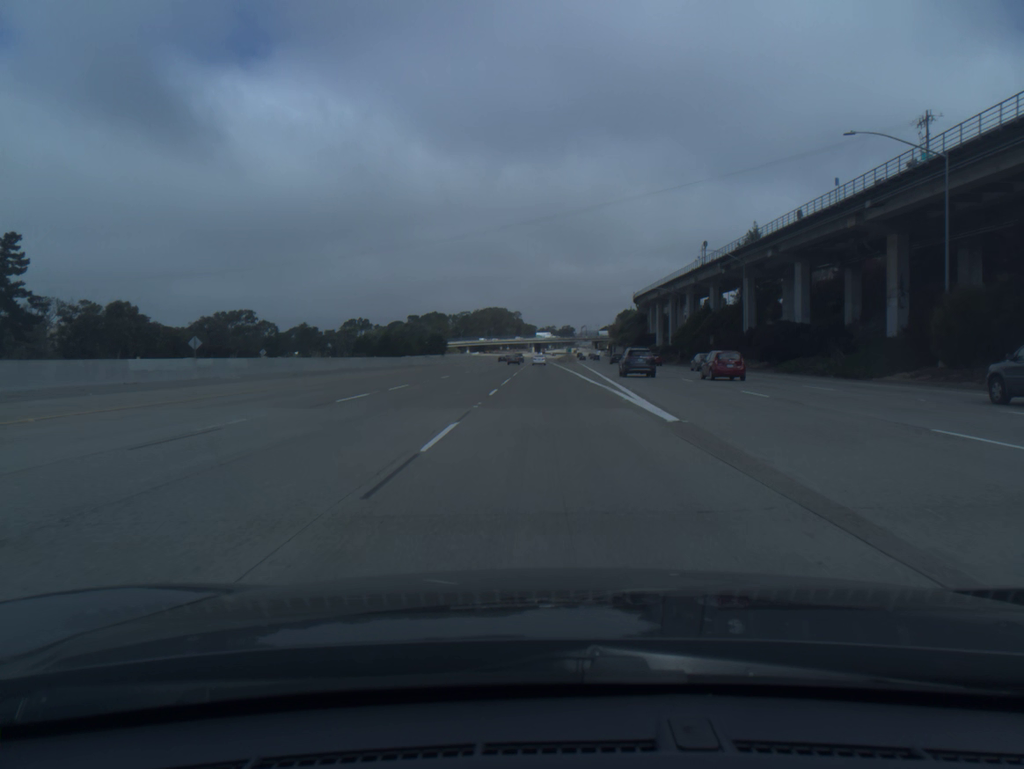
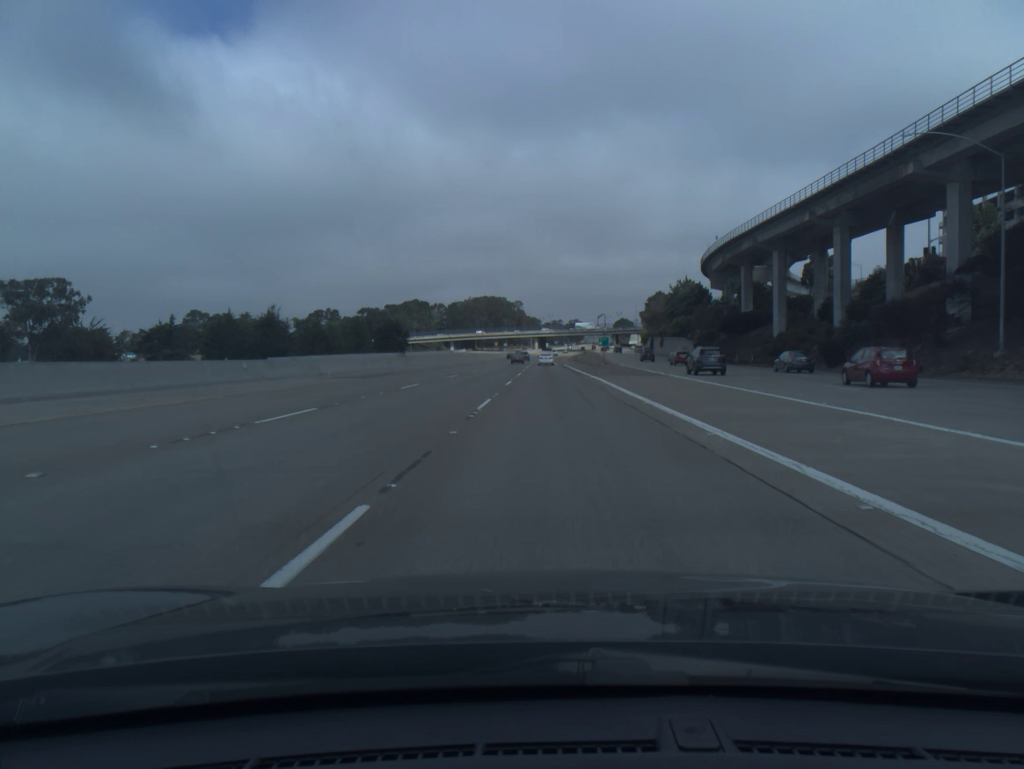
(-0.4, +96.3) m; 0°
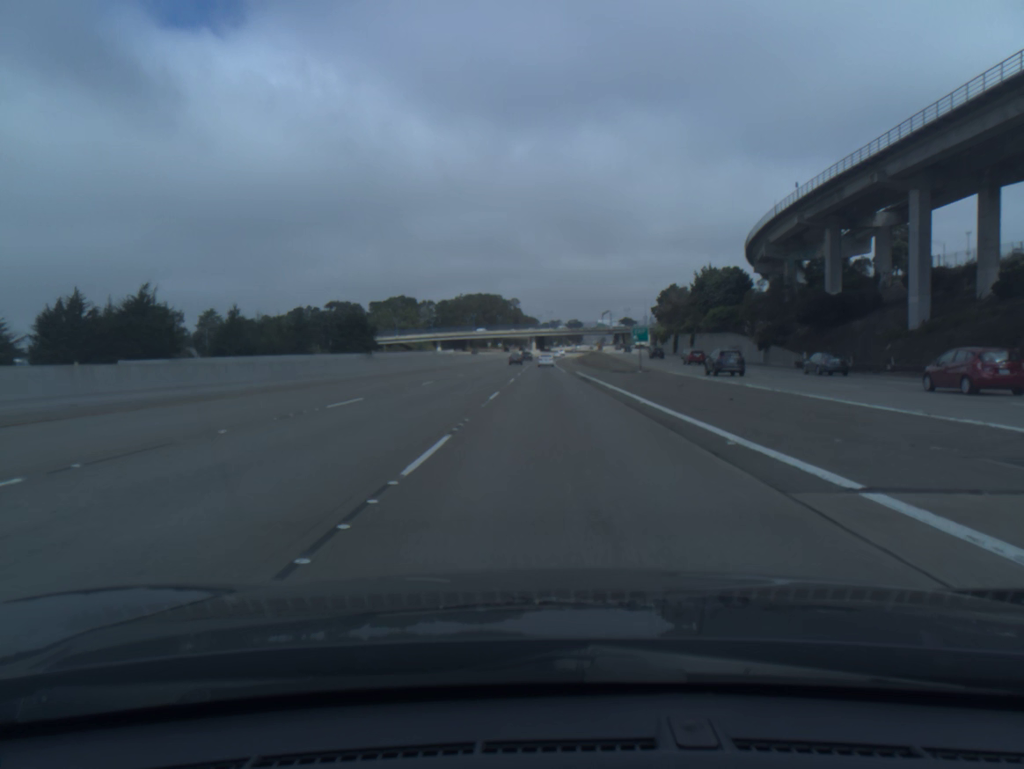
(+0.1, +38.9) m; 0°
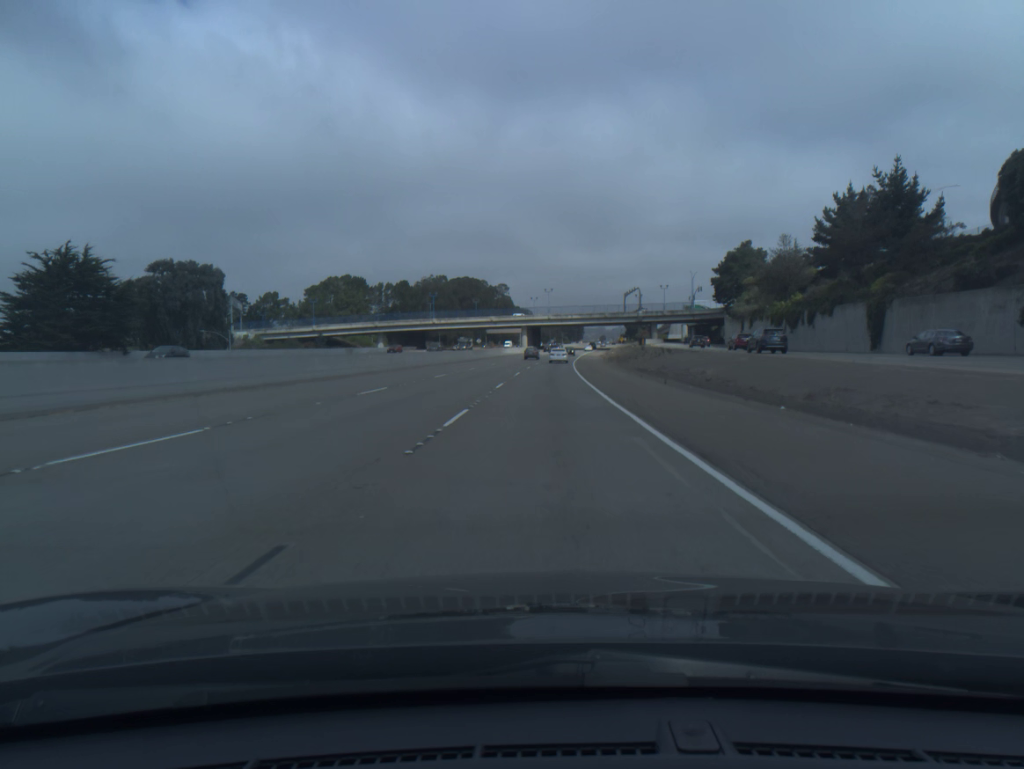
(+0.2, +96.7) m; 0°
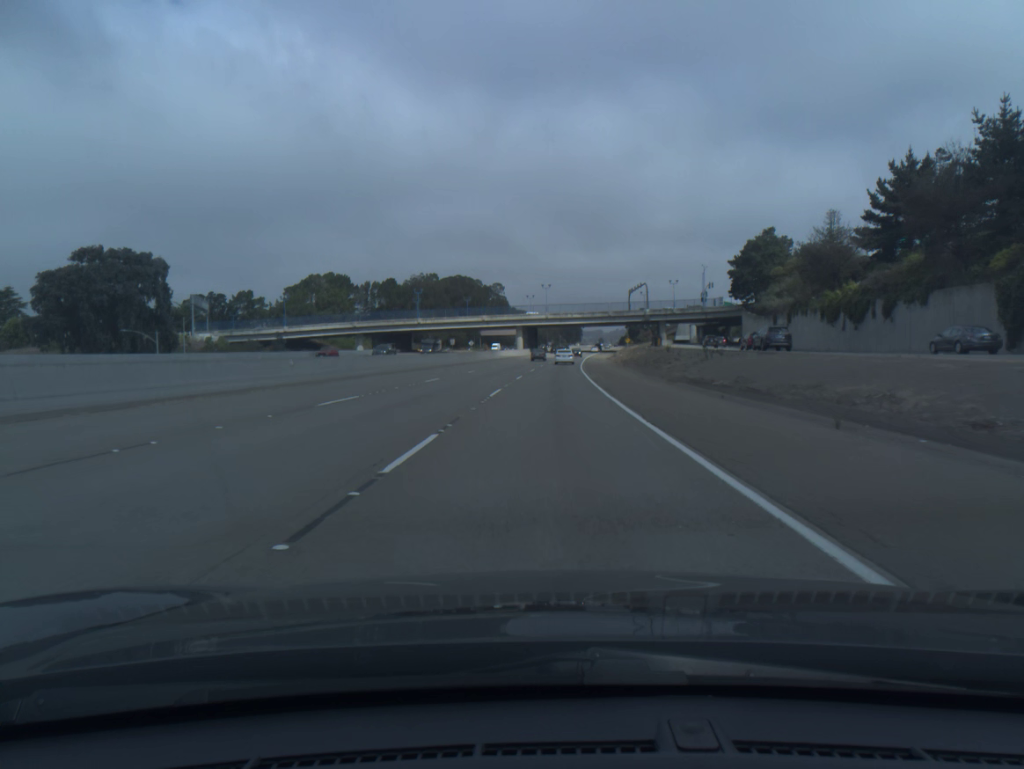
(0.0, +19.1) m; 0°
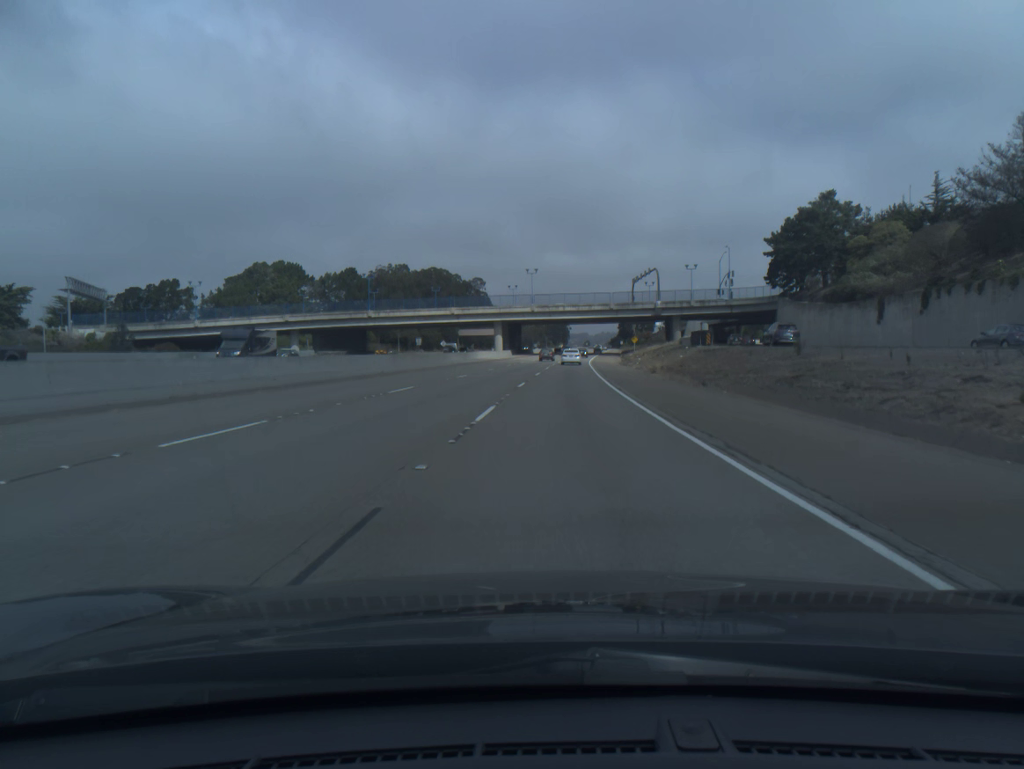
(+0.2, +37.7) m; +1°
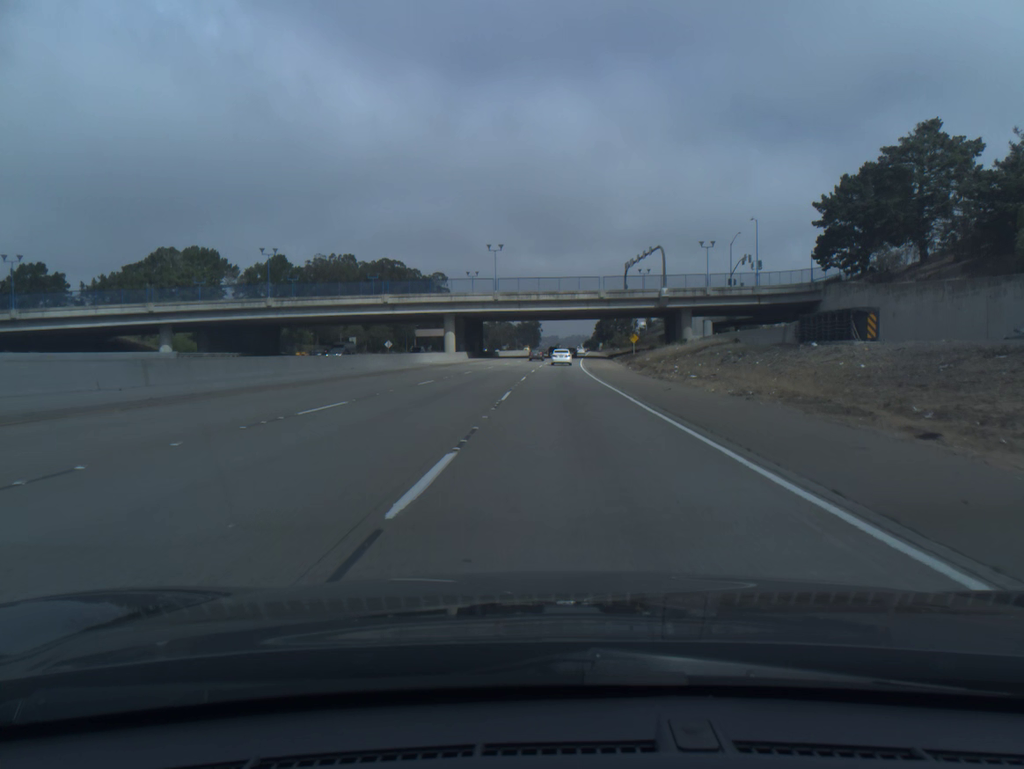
(+0.6, +37.0) m; +2°
